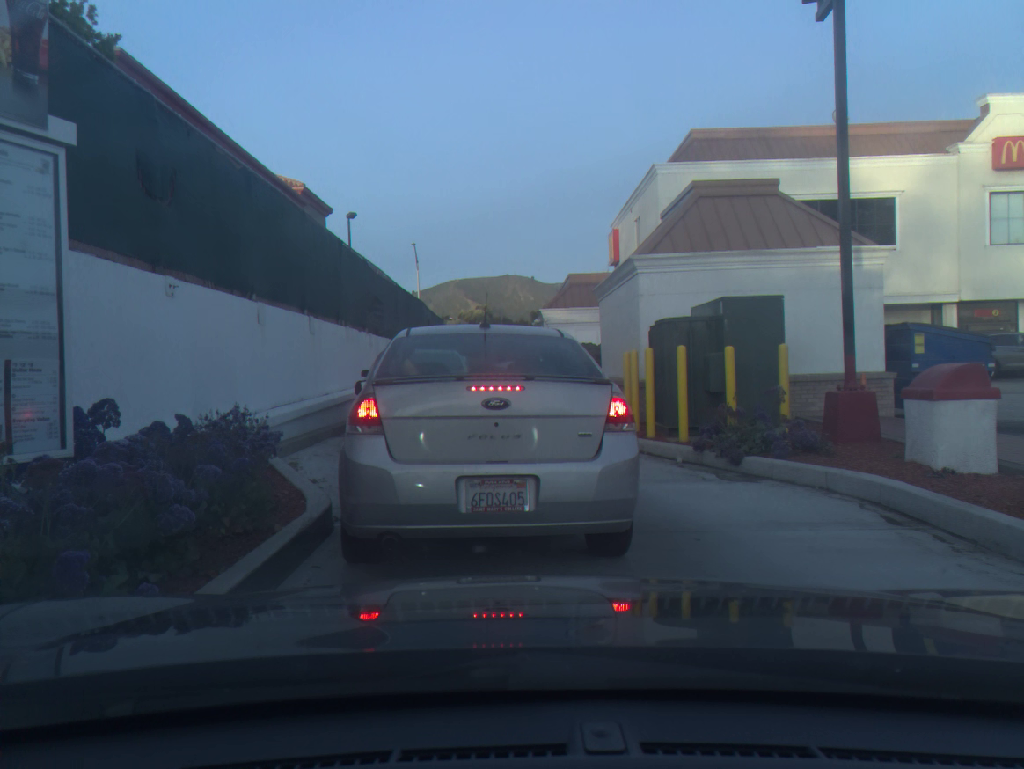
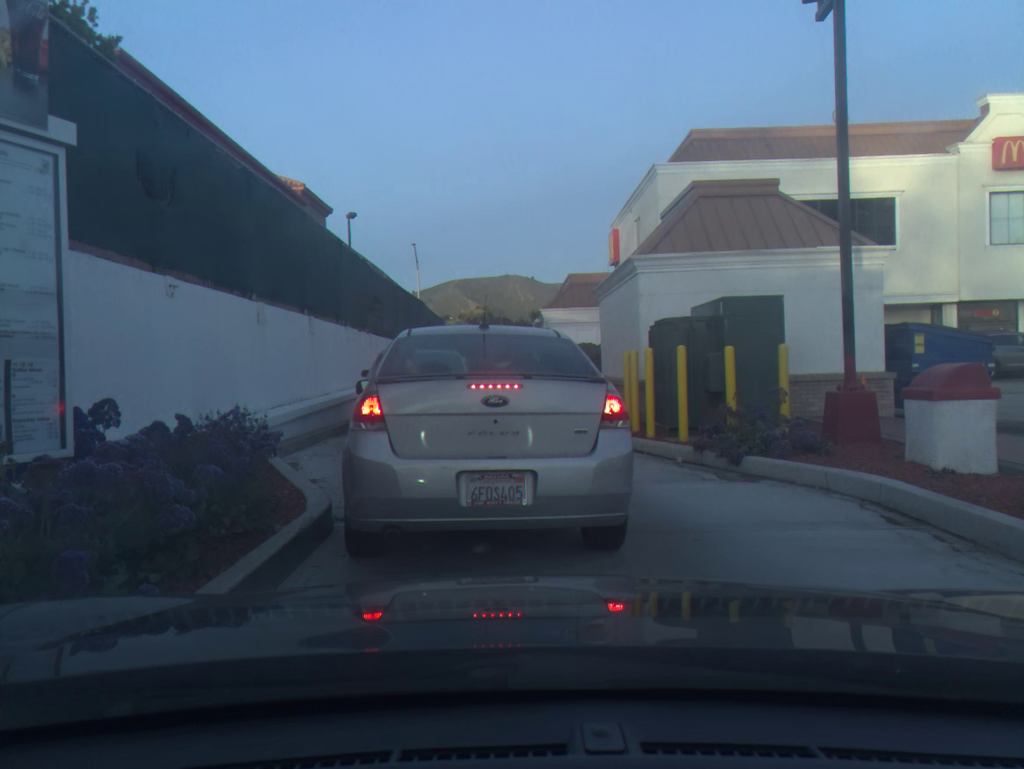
(0.0, 0.0) m; 0°
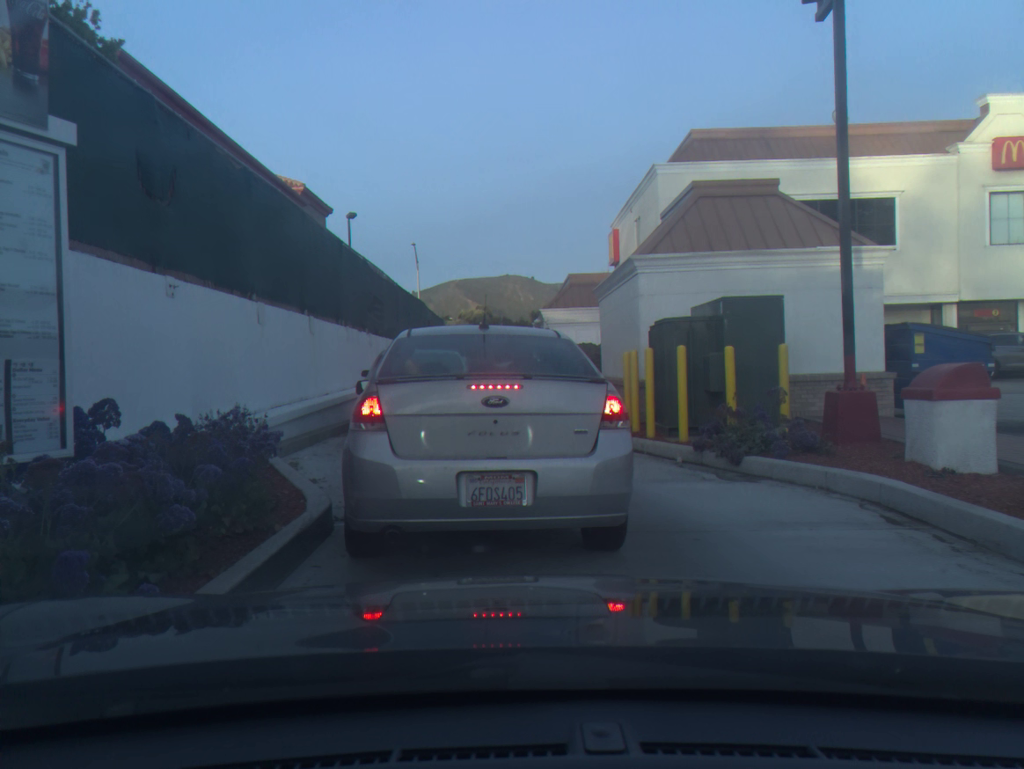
(0.0, 0.0) m; 0°
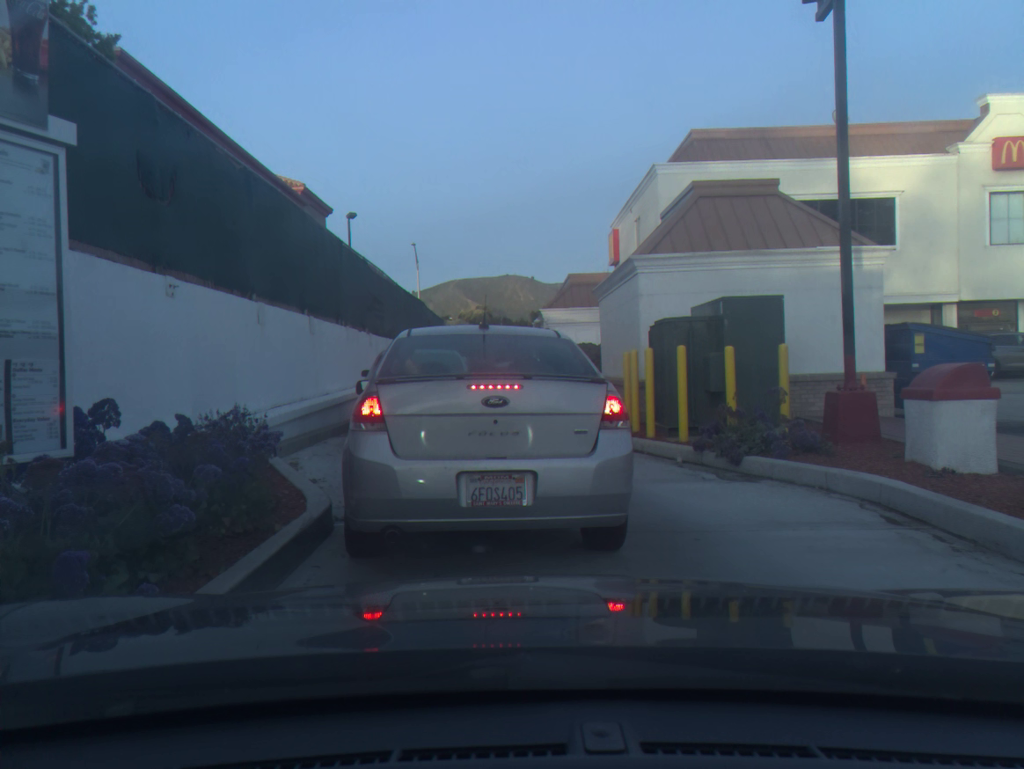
(0.0, 0.0) m; 0°
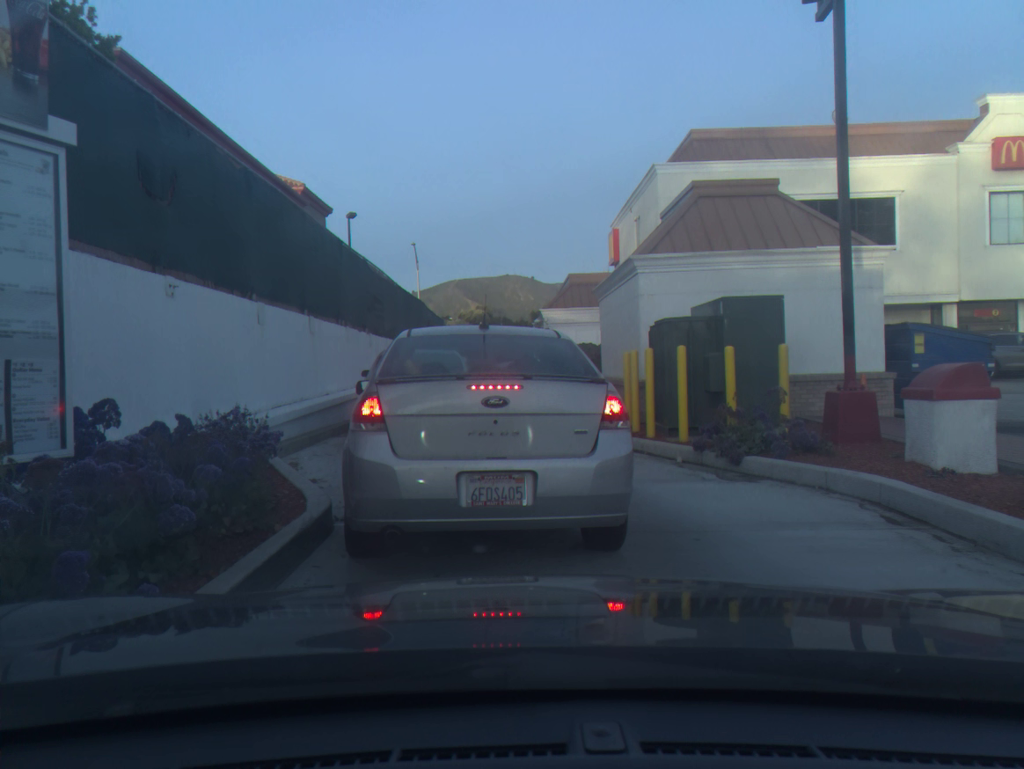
(0.0, 0.0) m; 0°
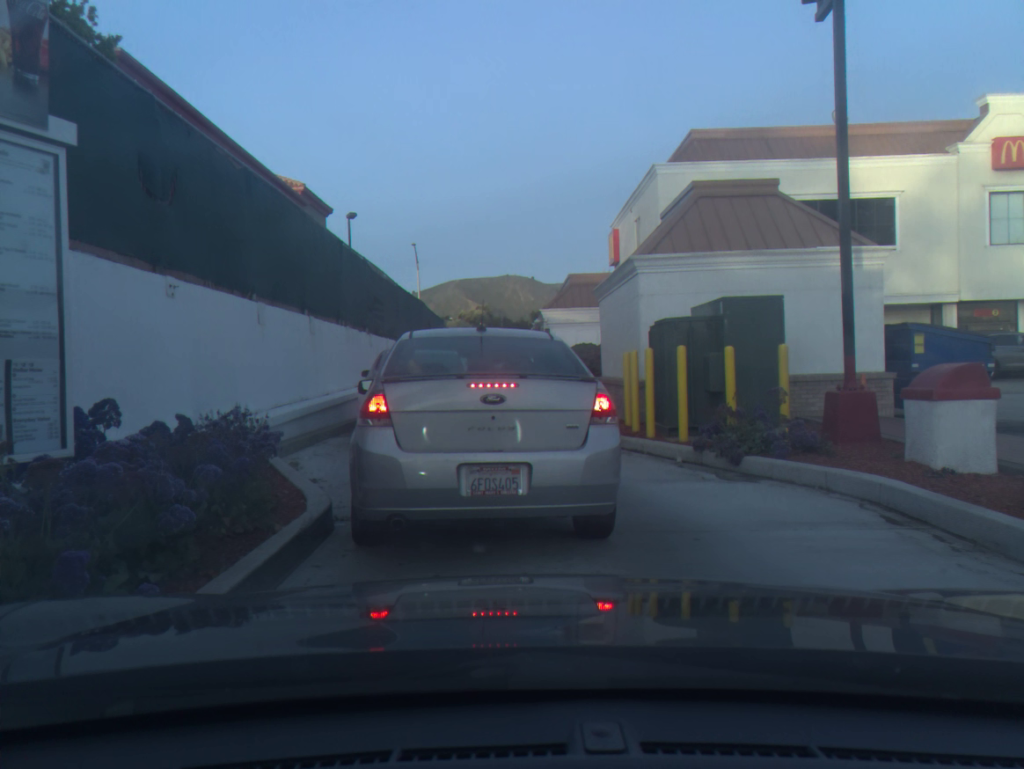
(0.0, 0.0) m; 0°
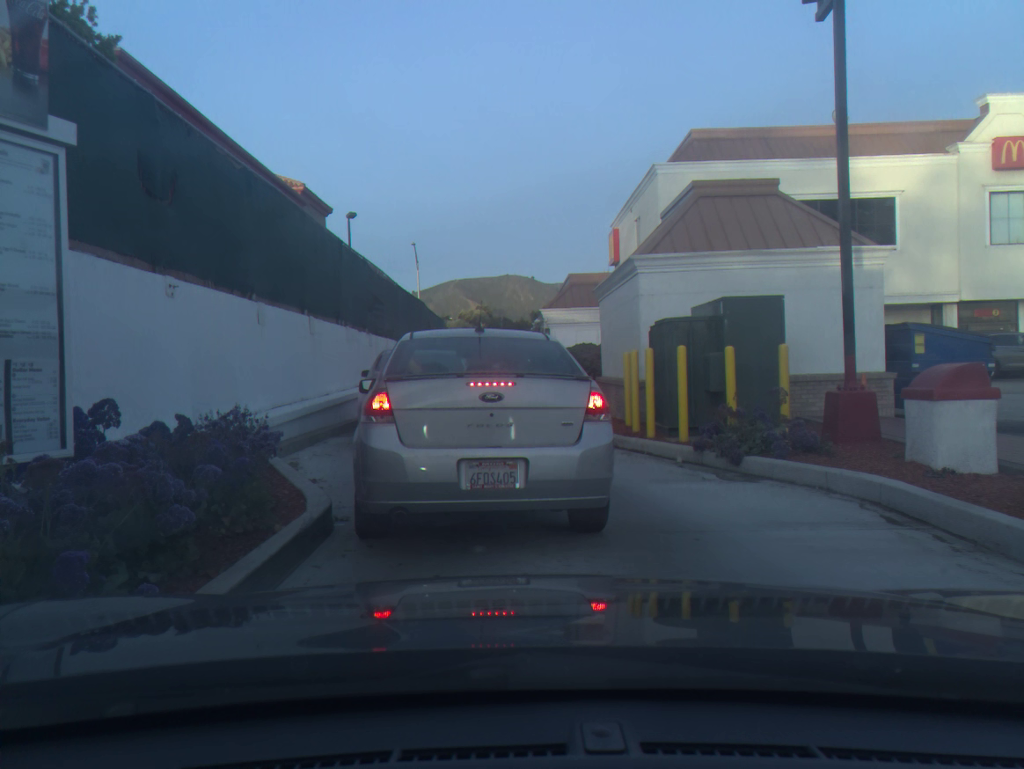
(0.0, 0.0) m; 0°
